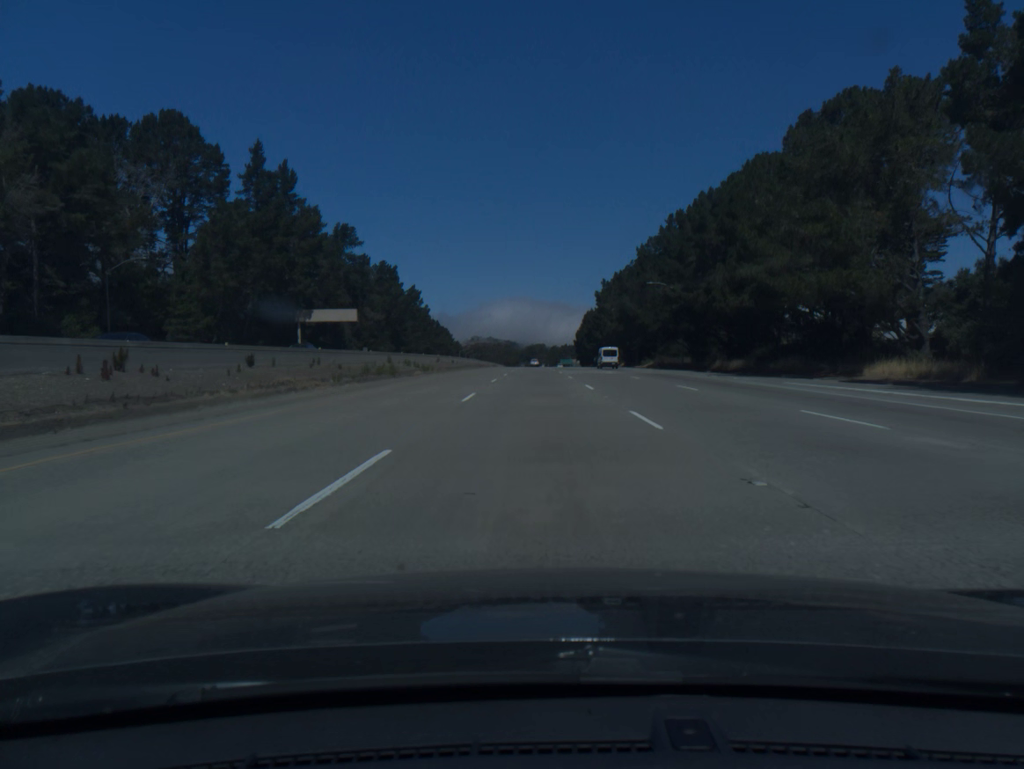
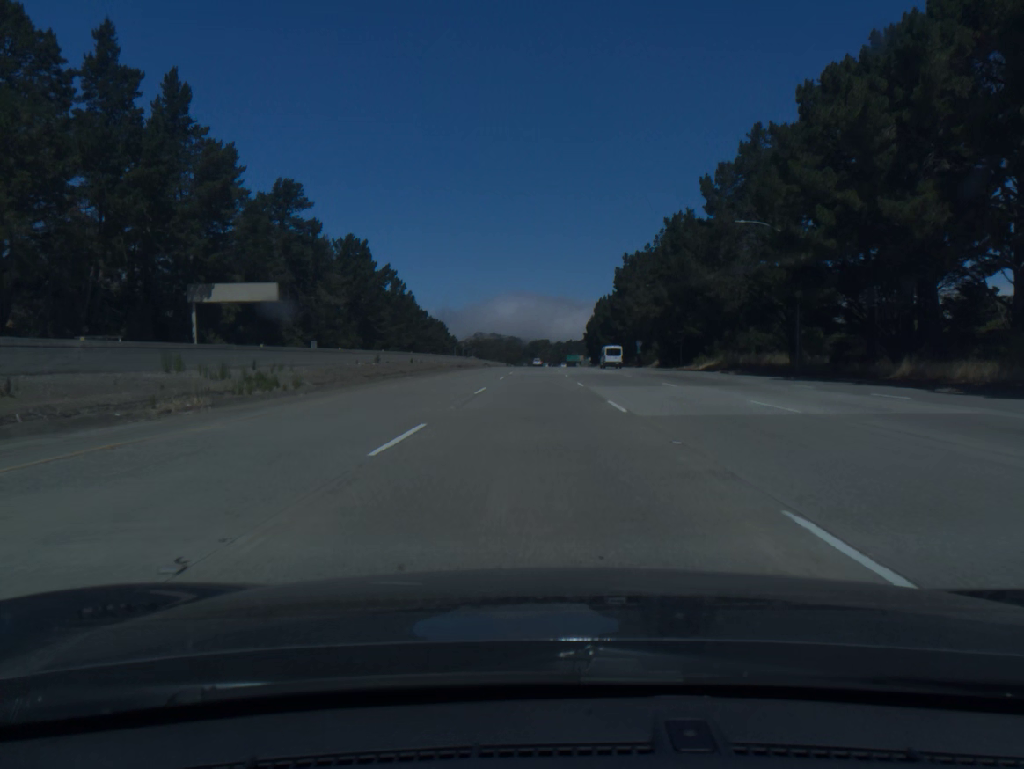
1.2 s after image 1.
(-0.1, +40.1) m; 0°
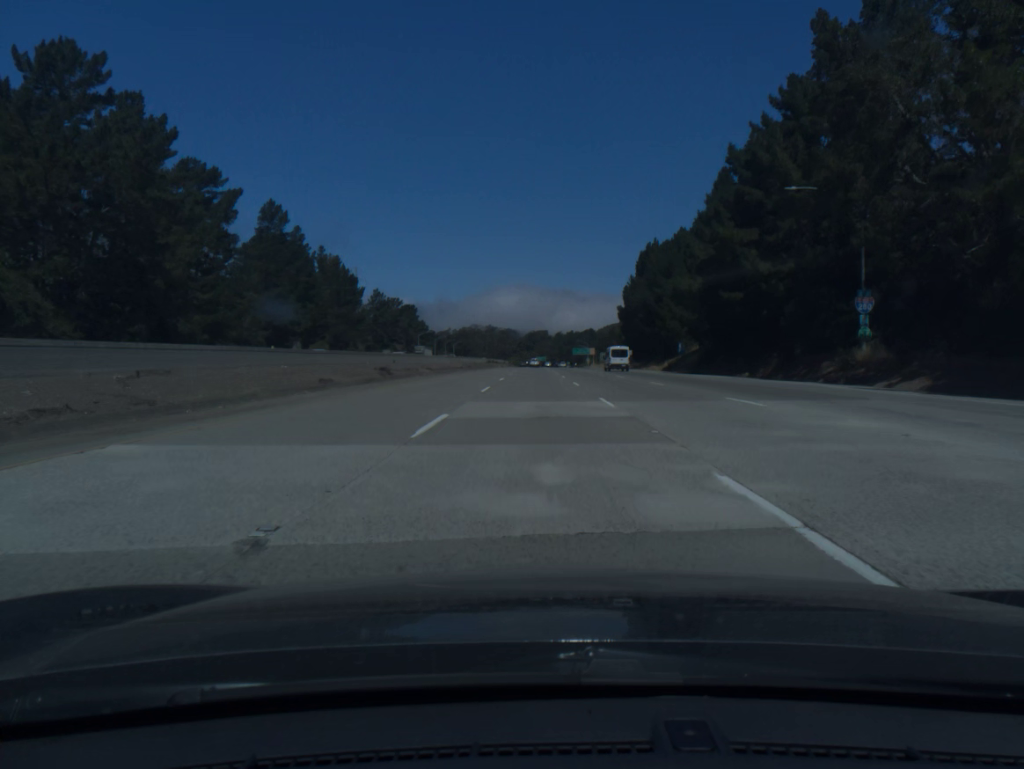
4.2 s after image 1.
(-0.1, +100.2) m; 0°
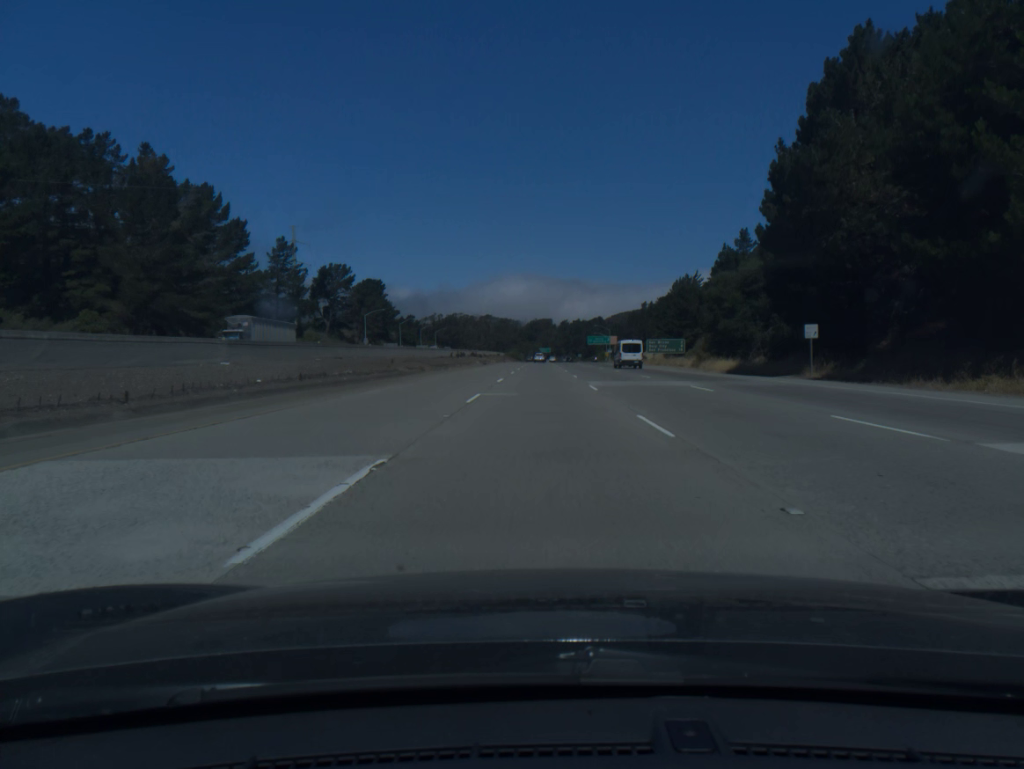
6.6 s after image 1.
(-0.3, +80.4) m; 0°
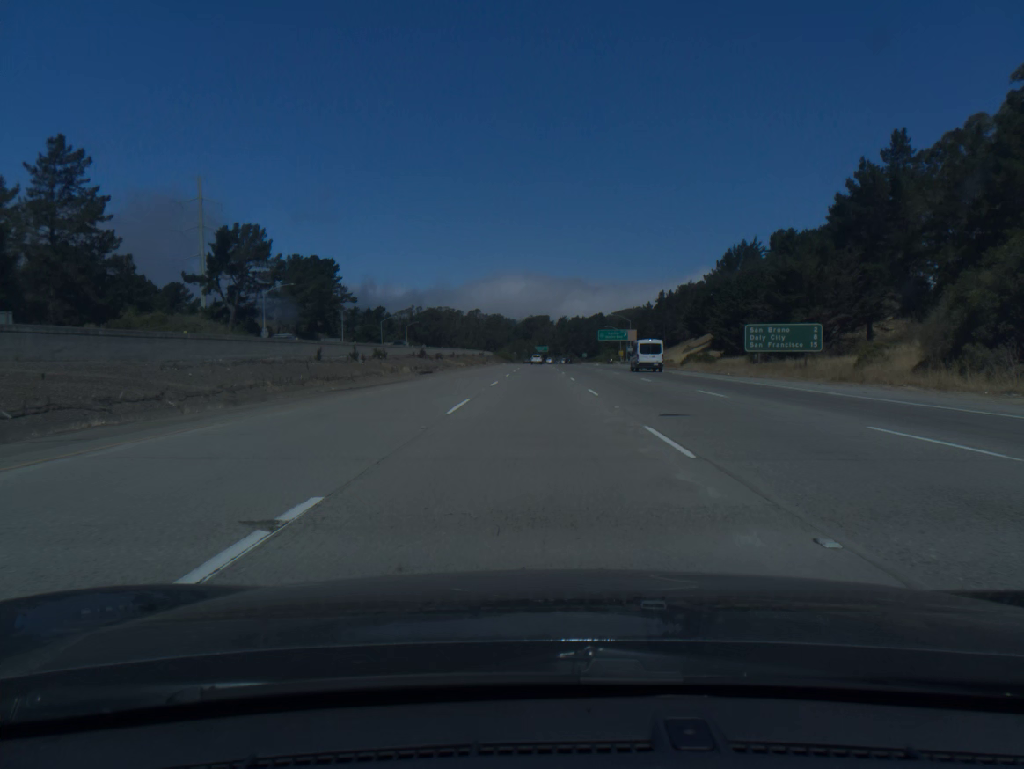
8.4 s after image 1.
(+0.3, +60.5) m; 0°
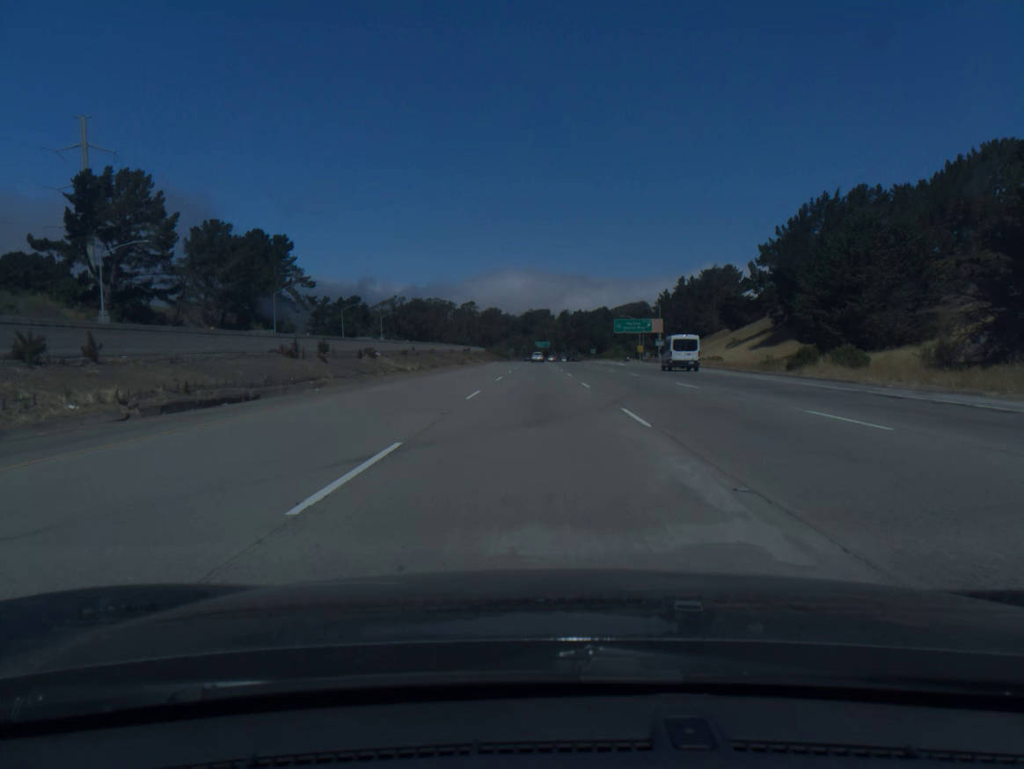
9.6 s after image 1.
(0.0, +40.3) m; 0°
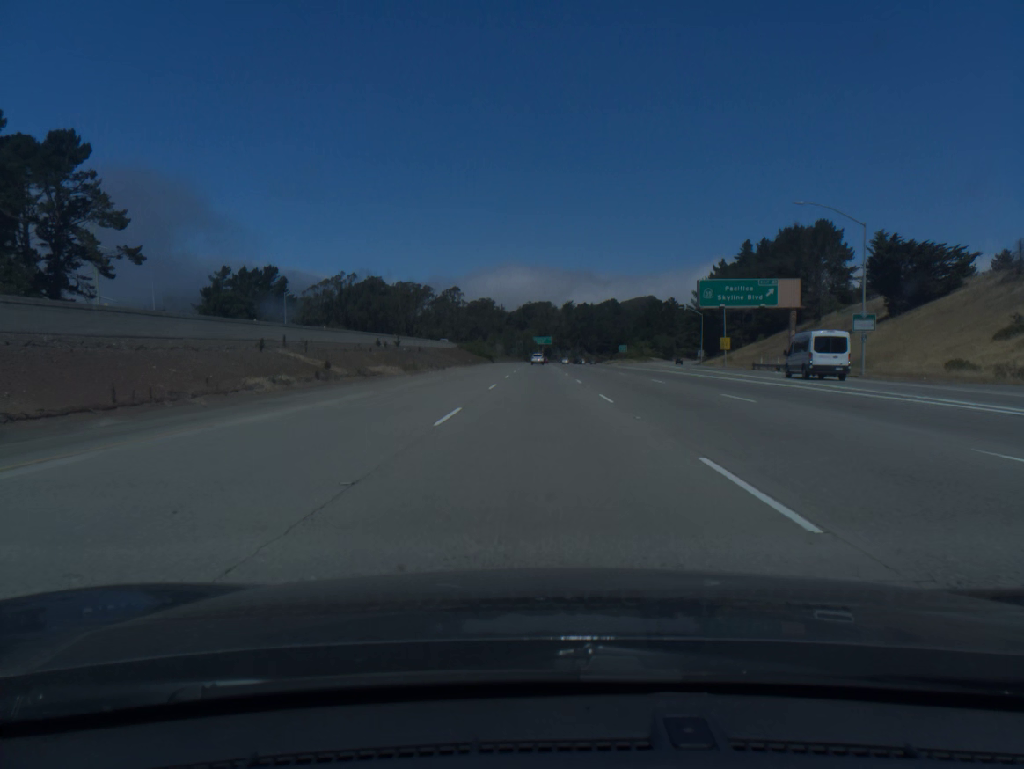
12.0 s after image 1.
(0.0, +80.6) m; 0°
